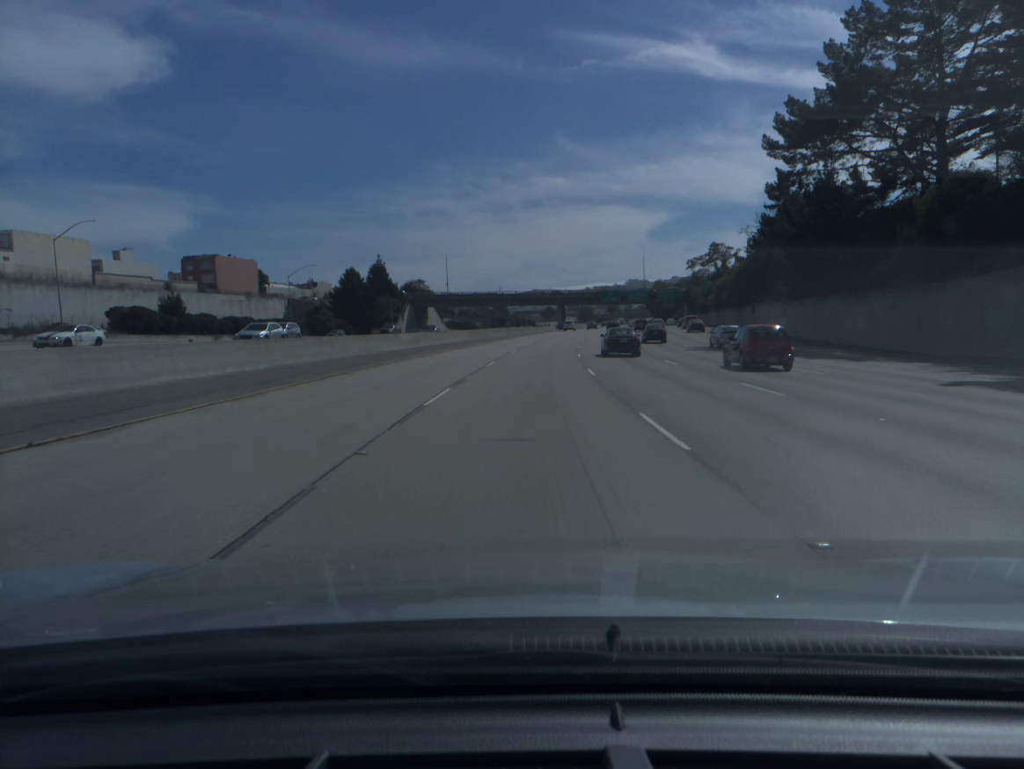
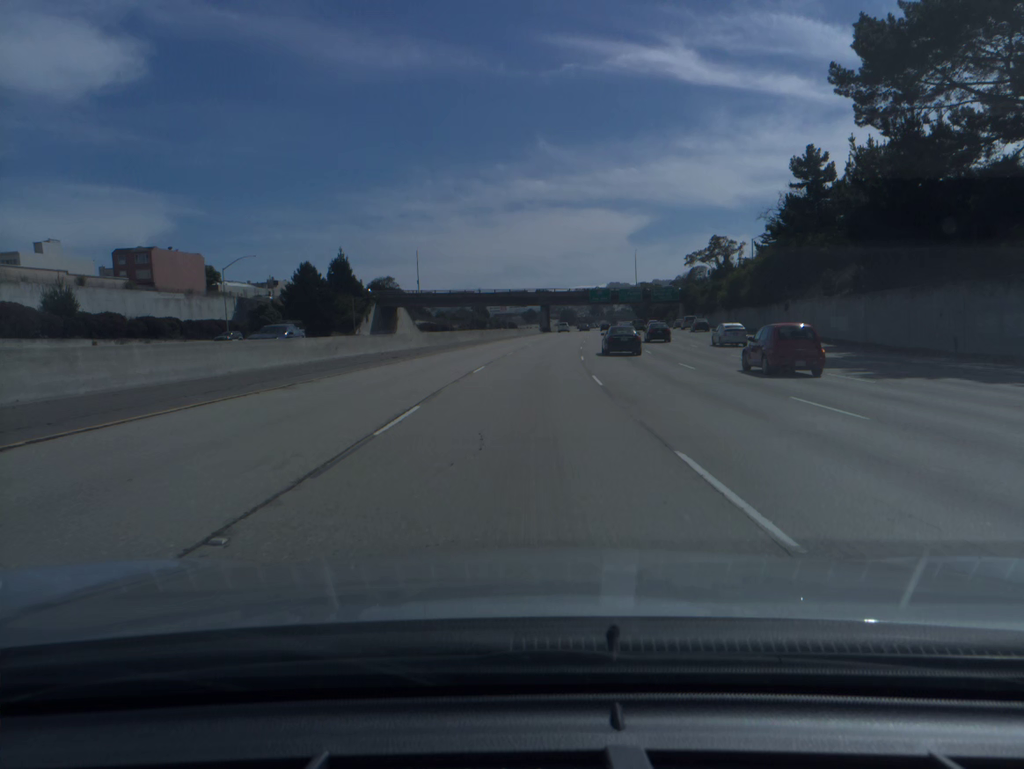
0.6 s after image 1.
(+0.2, +18.8) m; +1°
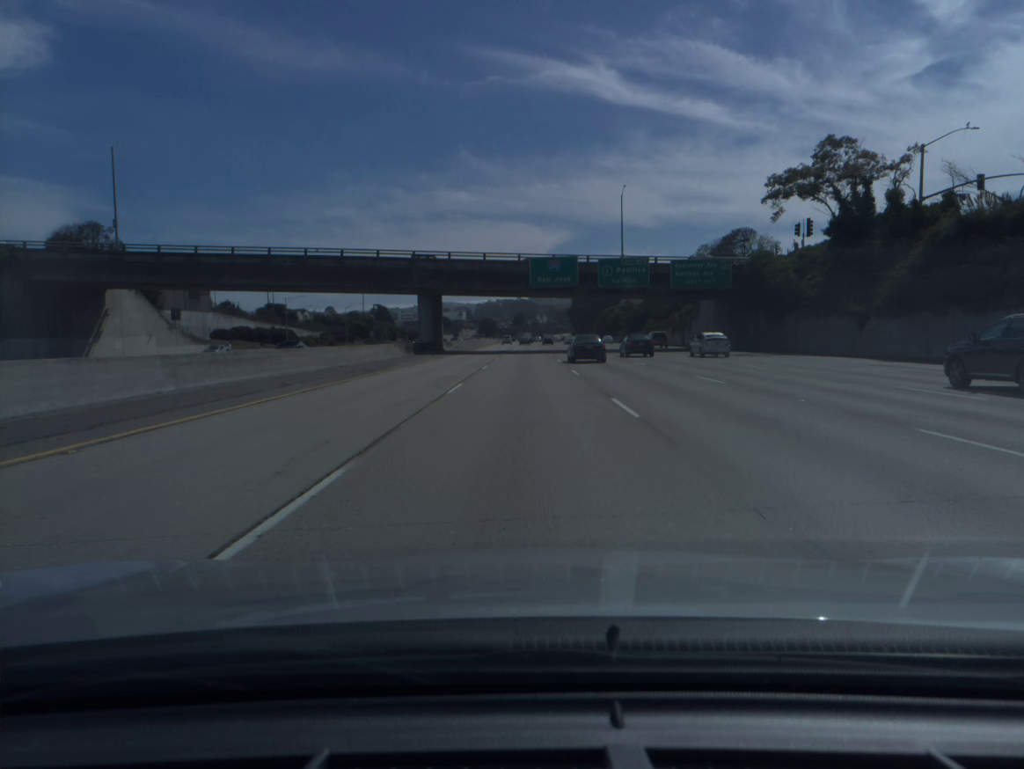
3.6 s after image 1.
(+5.7, +93.8) m; +6°
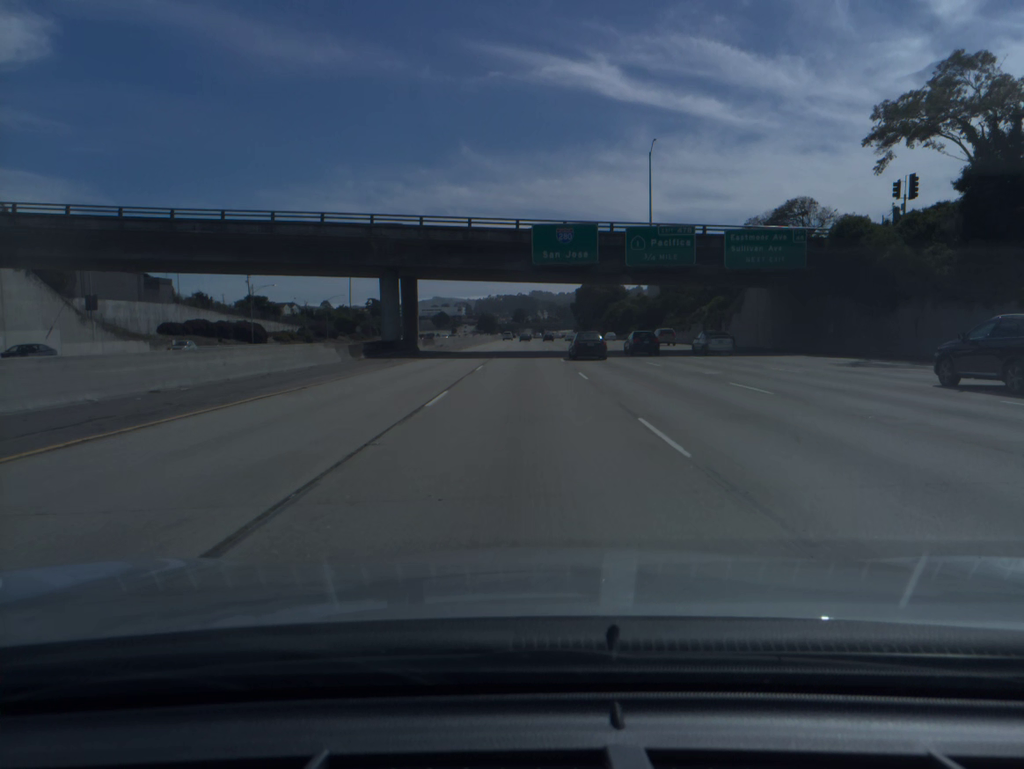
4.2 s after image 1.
(0.0, +18.8) m; 0°
